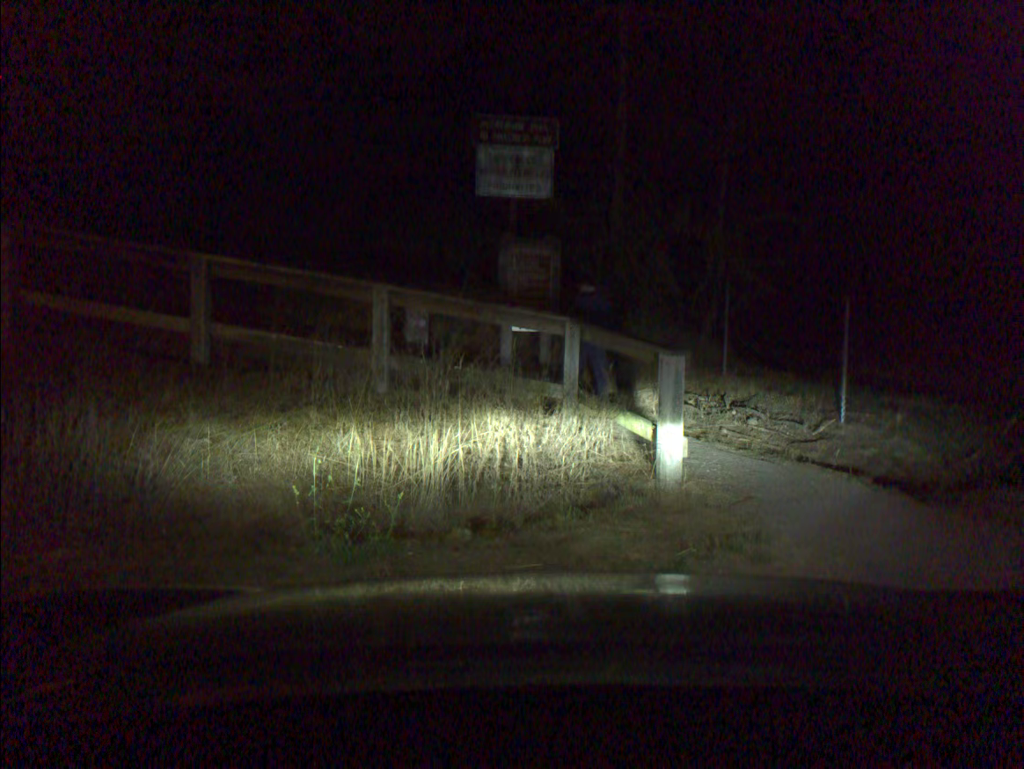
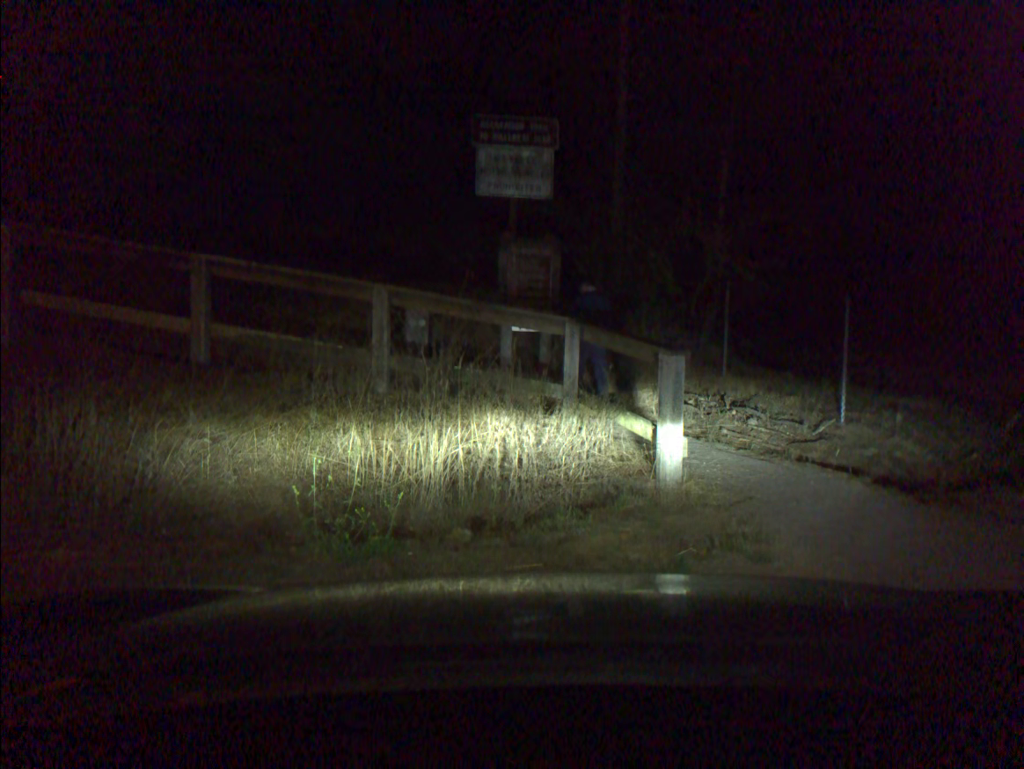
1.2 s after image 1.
(0.0, 0.0) m; 0°
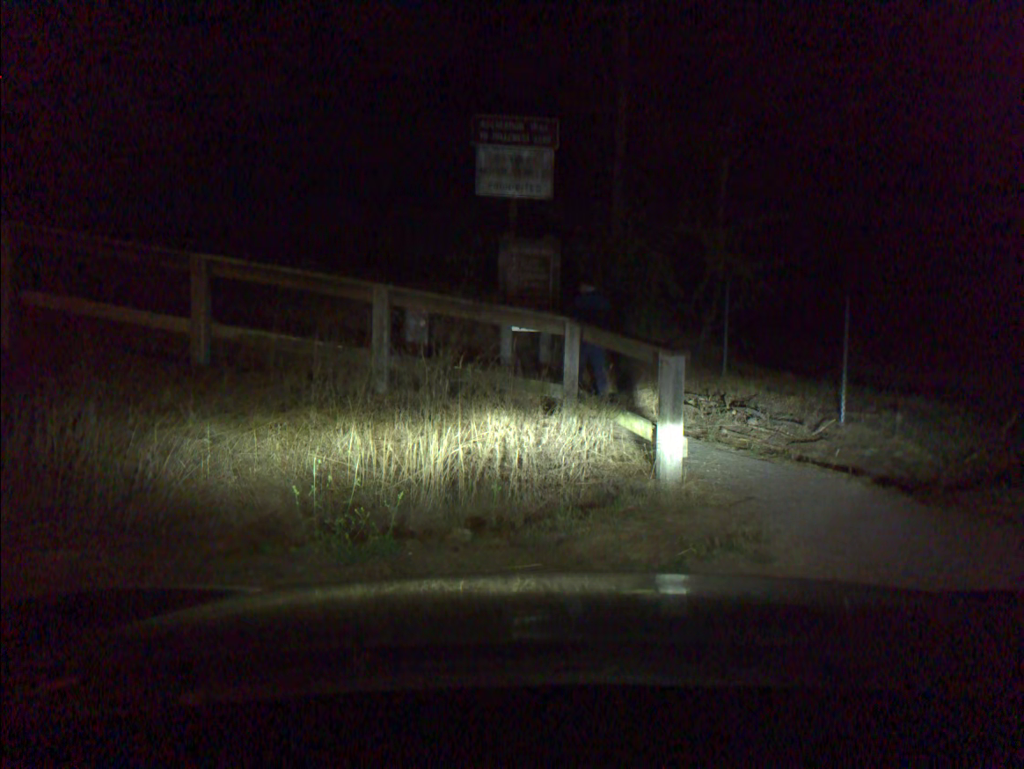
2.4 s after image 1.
(0.0, 0.0) m; 0°
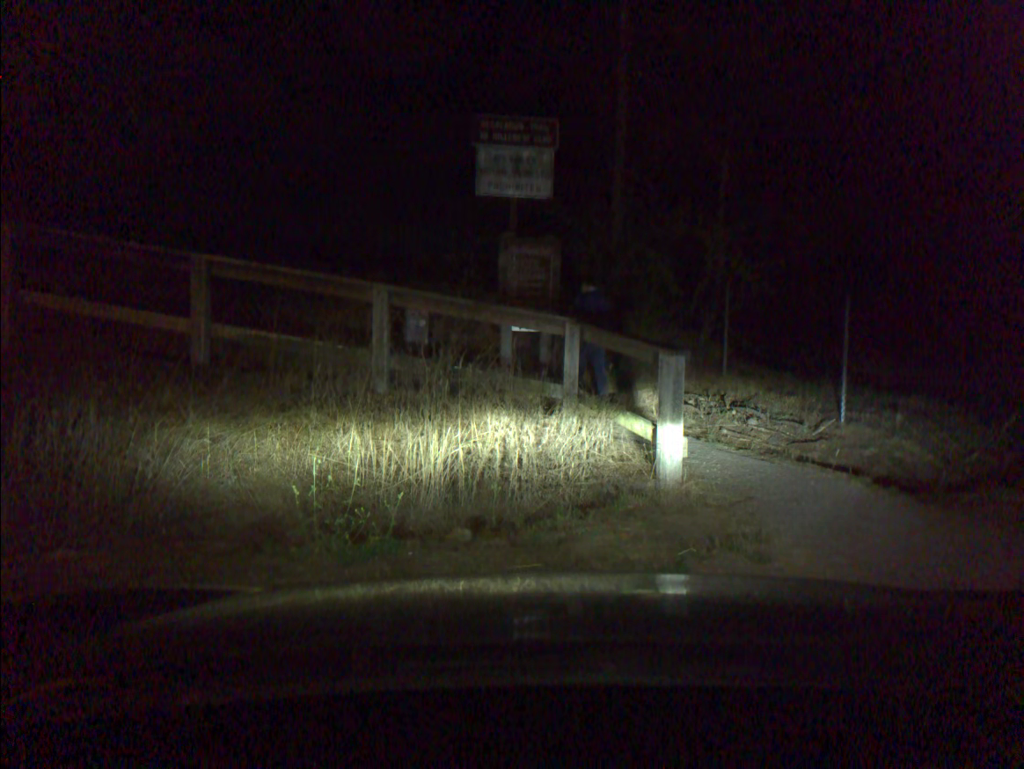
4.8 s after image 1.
(0.0, 0.0) m; 0°
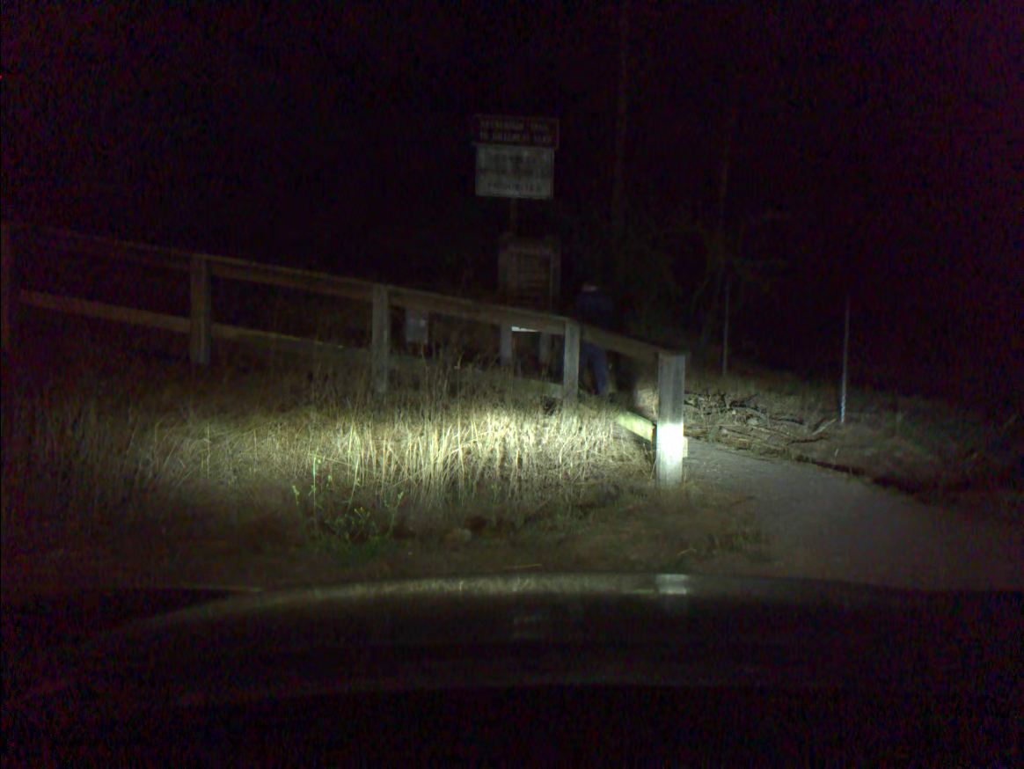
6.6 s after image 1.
(0.0, 0.0) m; 0°
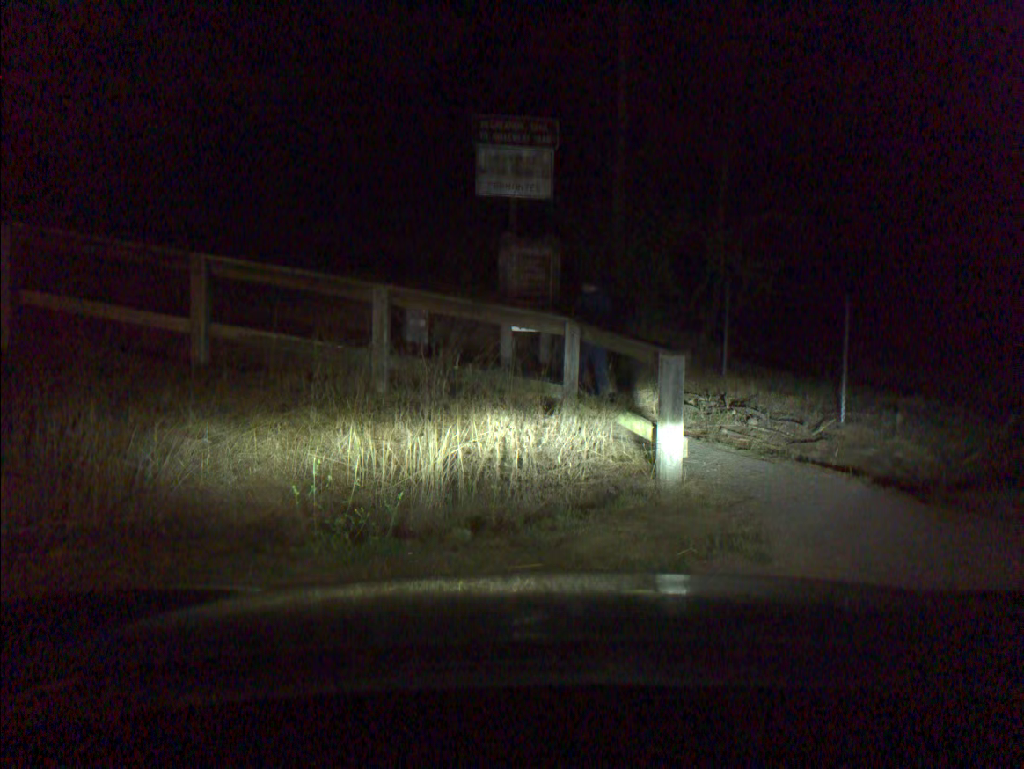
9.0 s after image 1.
(0.0, 0.0) m; 0°
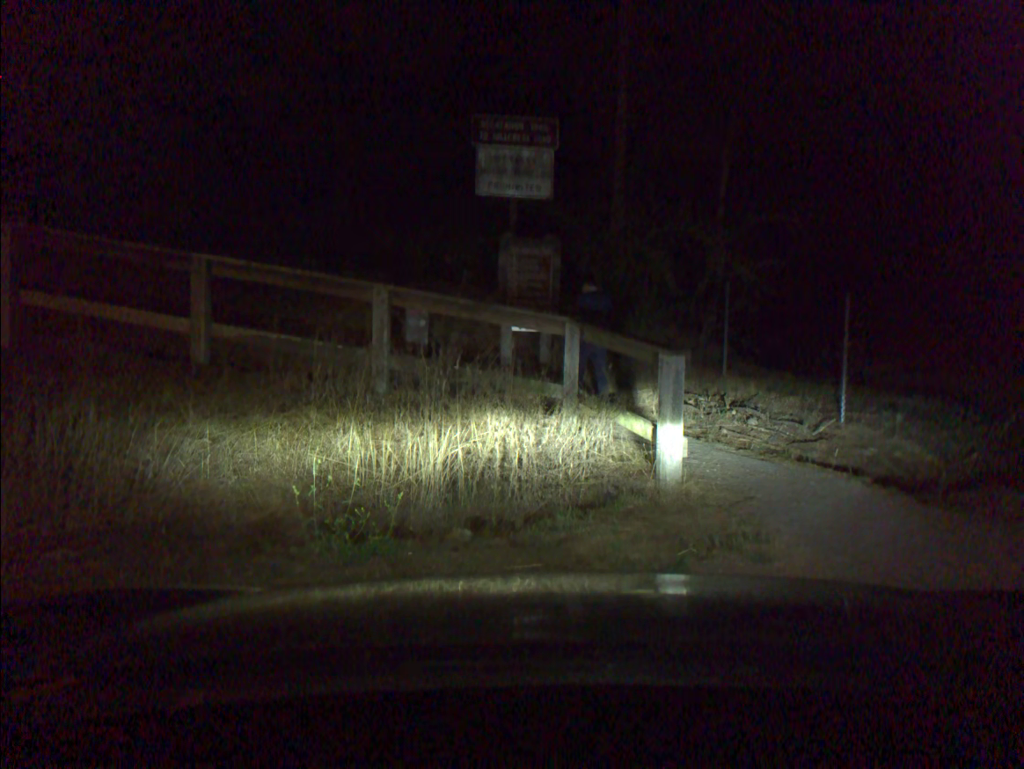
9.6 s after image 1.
(0.0, 0.0) m; 0°
